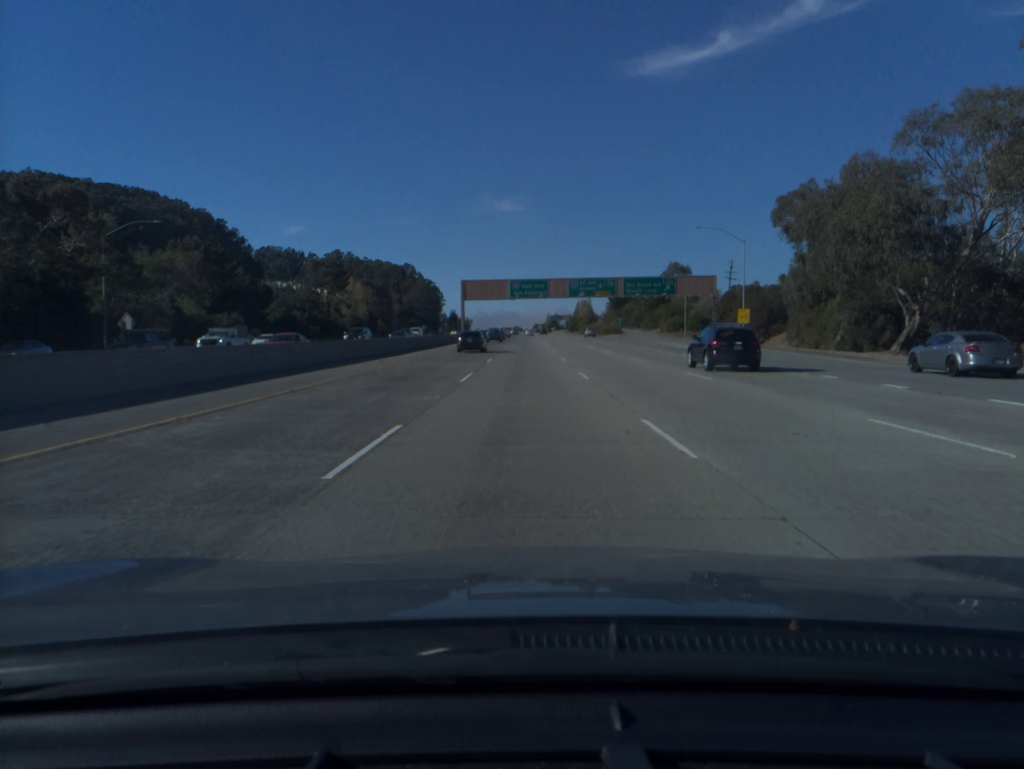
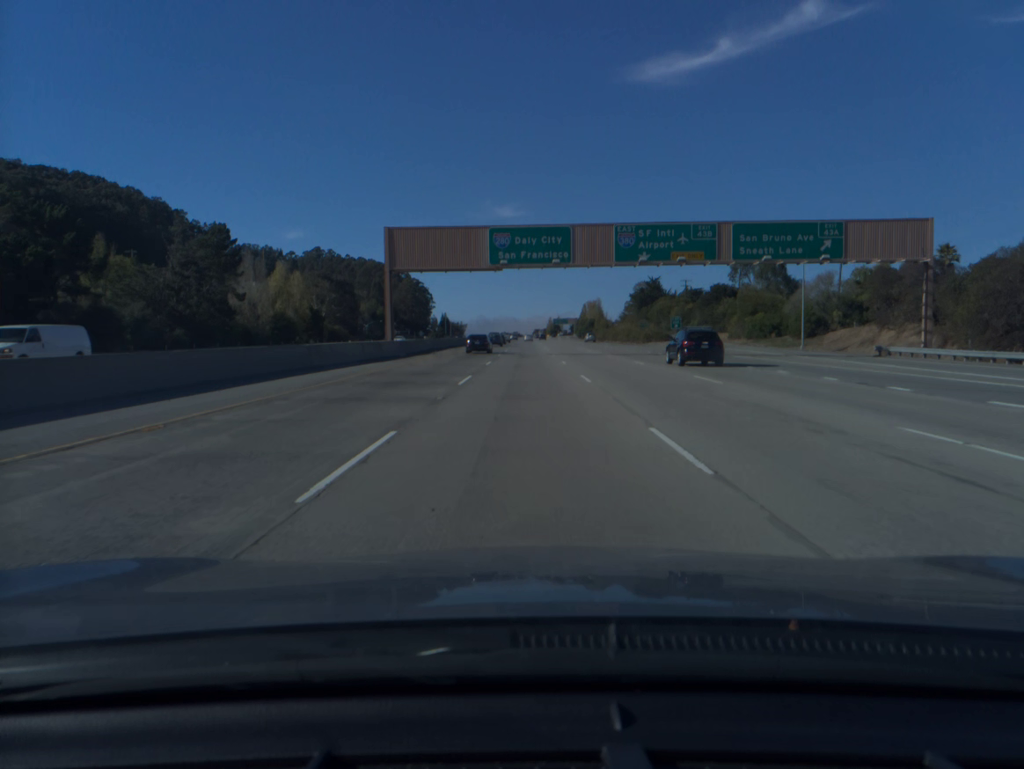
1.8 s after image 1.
(0.0, +59.3) m; 0°
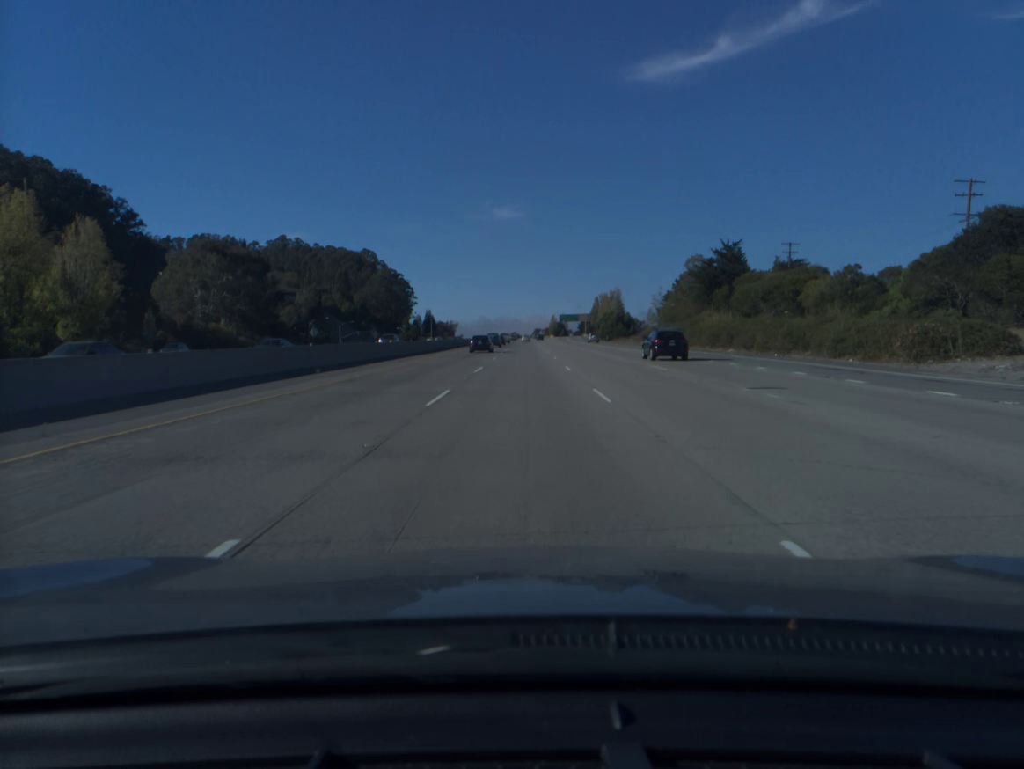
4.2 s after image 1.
(+0.1, +79.3) m; 0°
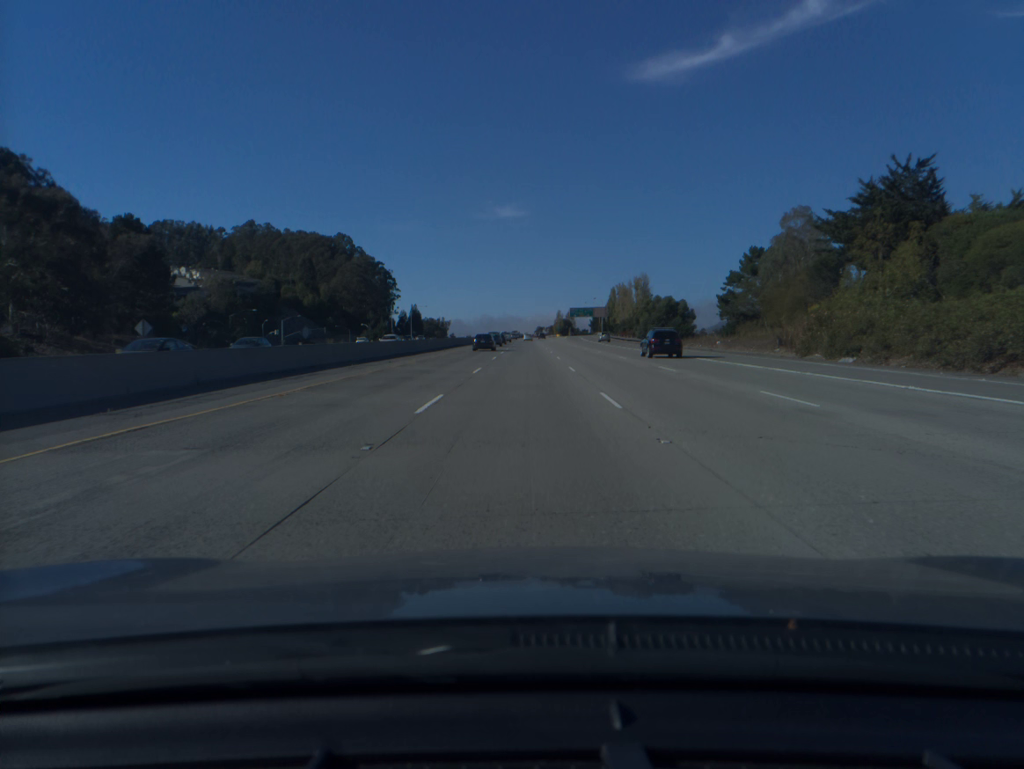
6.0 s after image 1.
(-0.1, +59.8) m; 0°
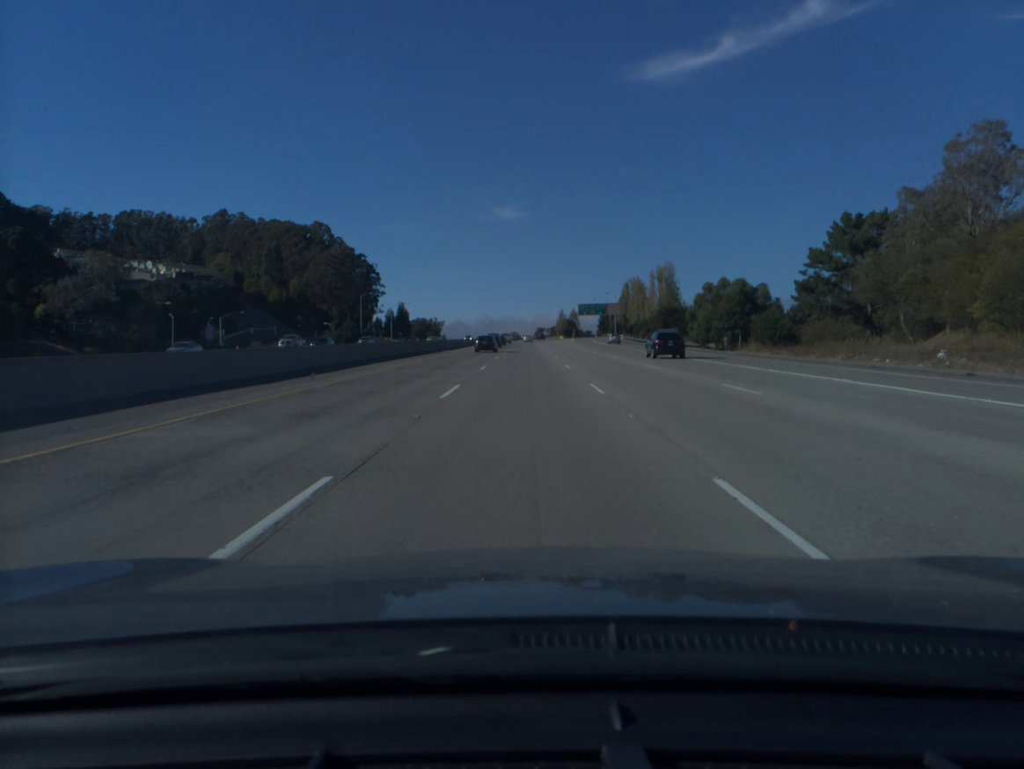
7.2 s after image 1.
(0.0, +40.0) m; 0°
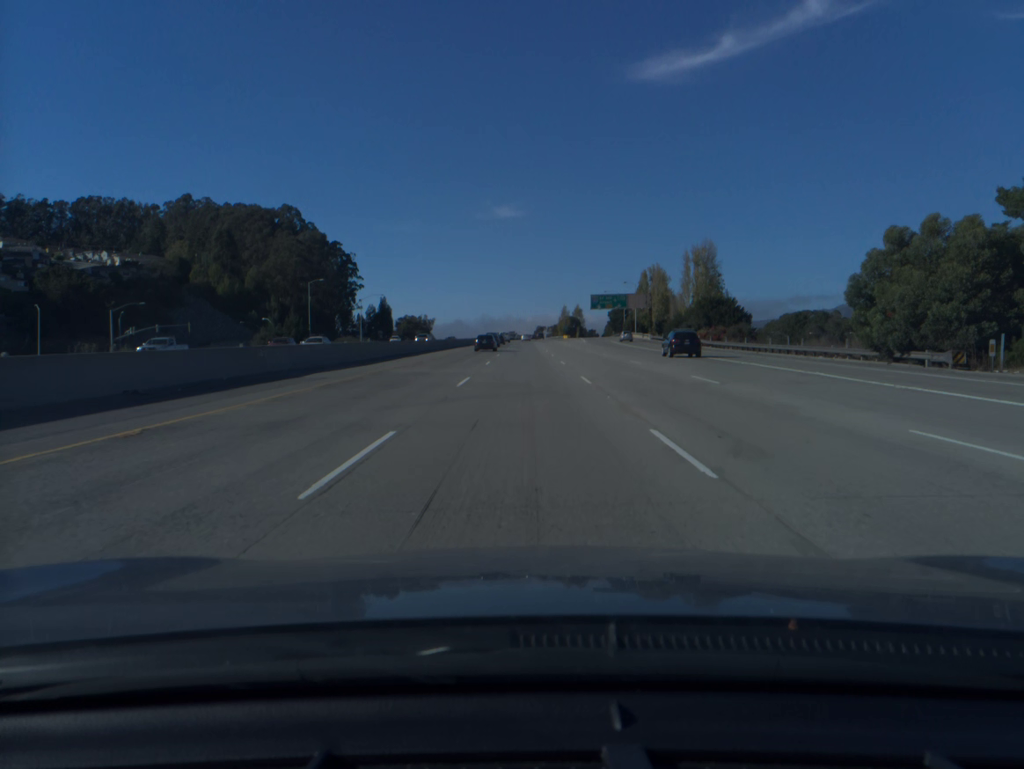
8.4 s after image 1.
(0.0, +40.0) m; 0°
